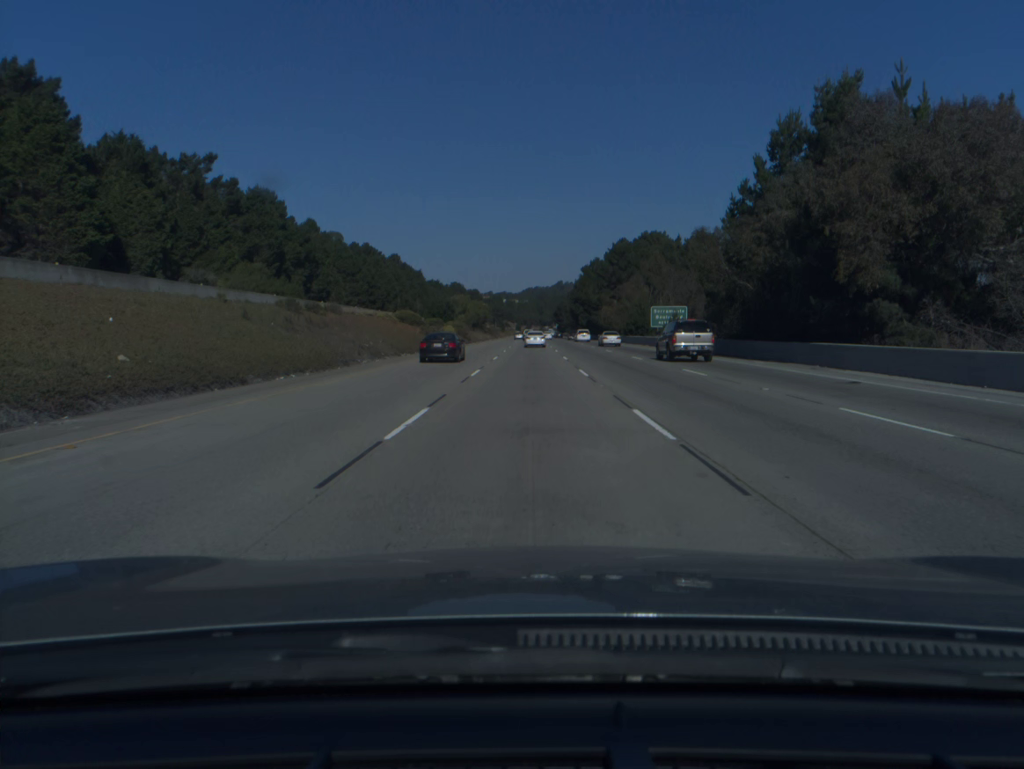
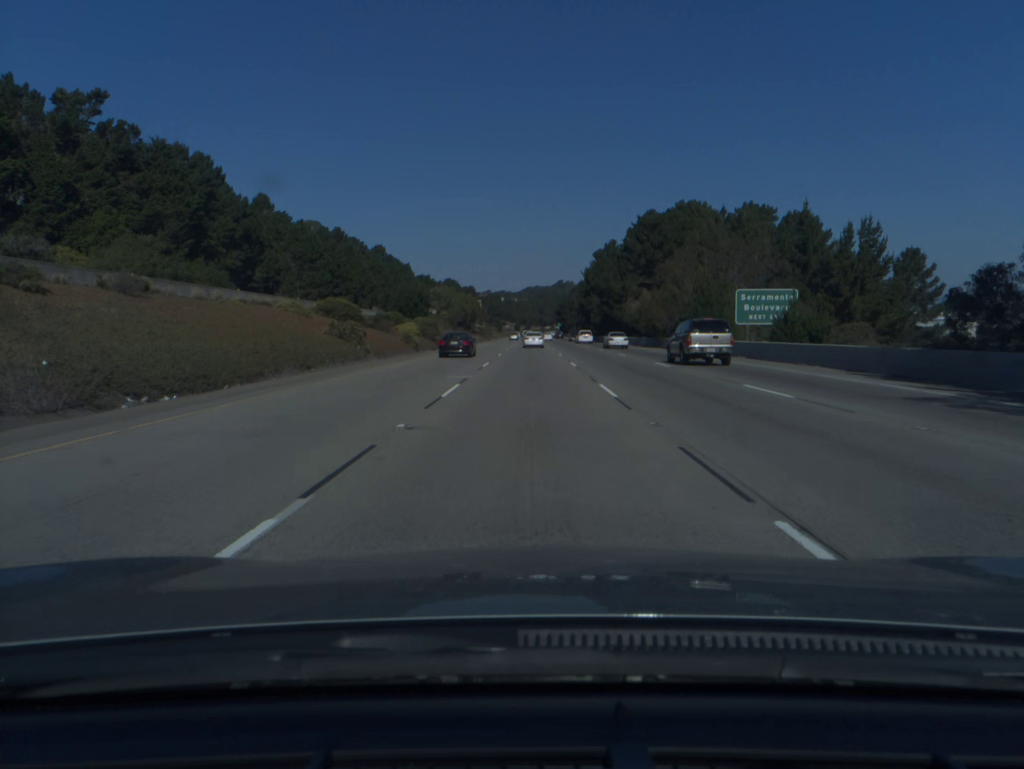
(0.0, +37.3) m; 0°
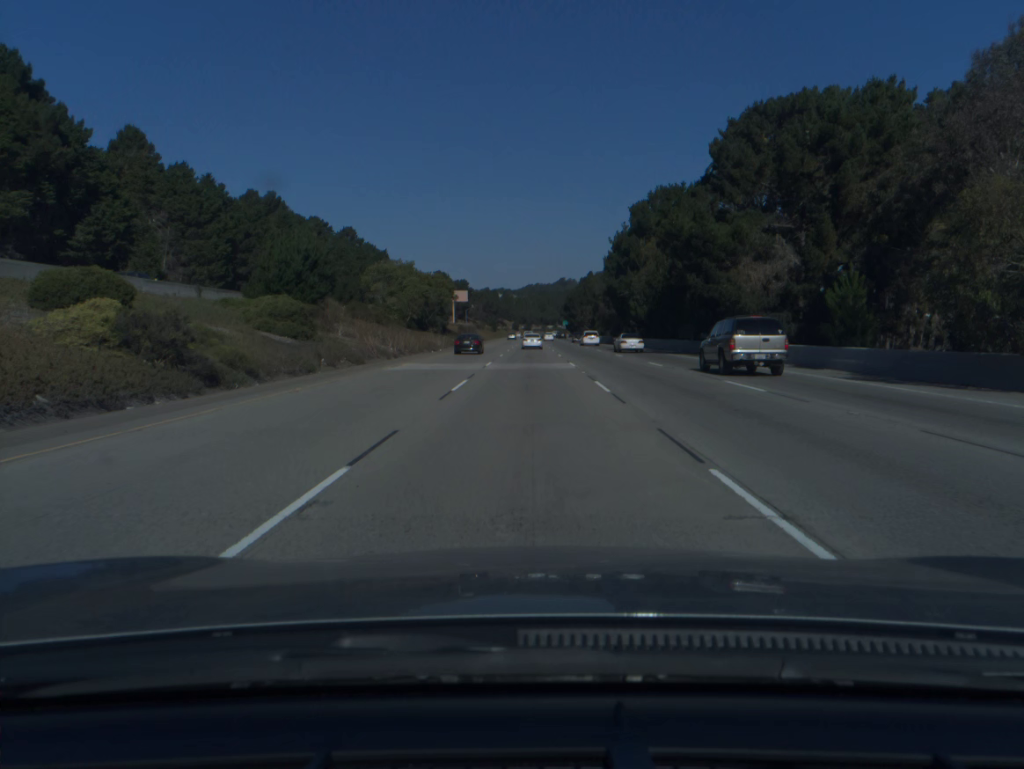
(0.0, +56.2) m; 0°
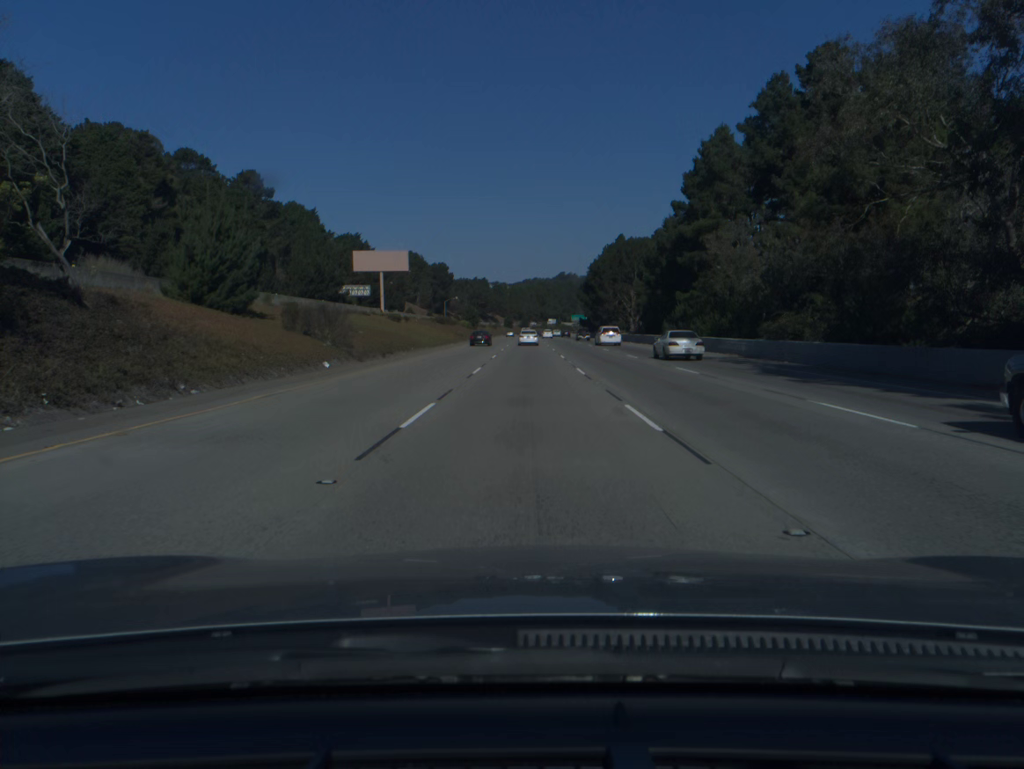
(+0.1, +95.0) m; 0°
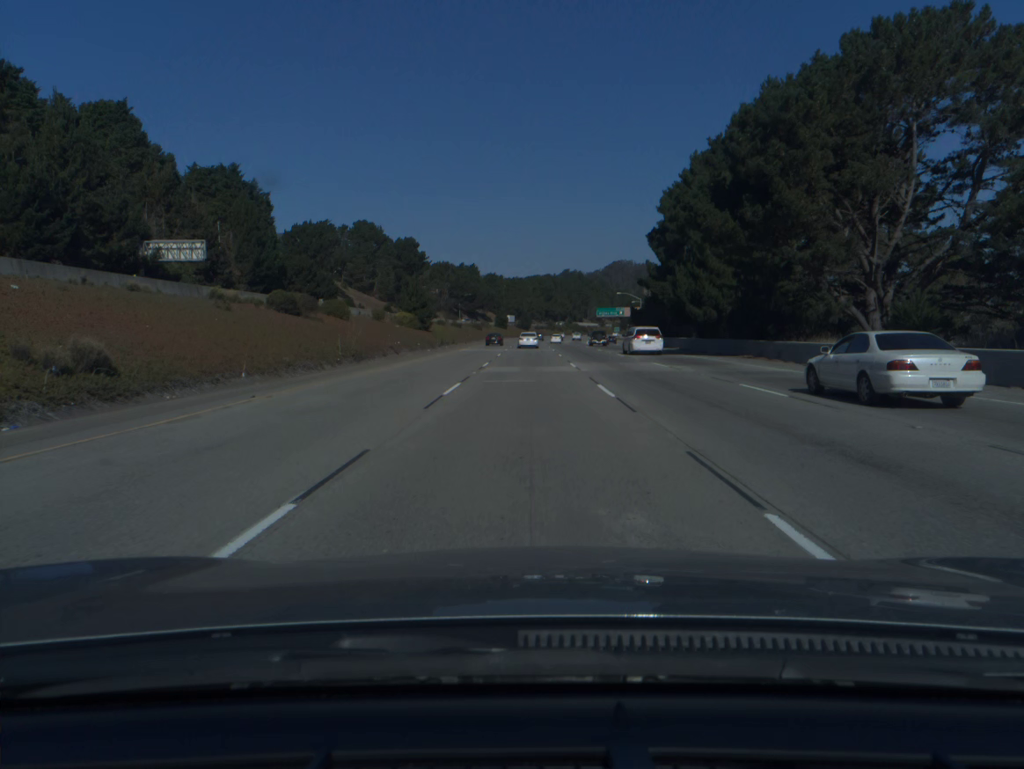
(-0.3, +96.4) m; 0°
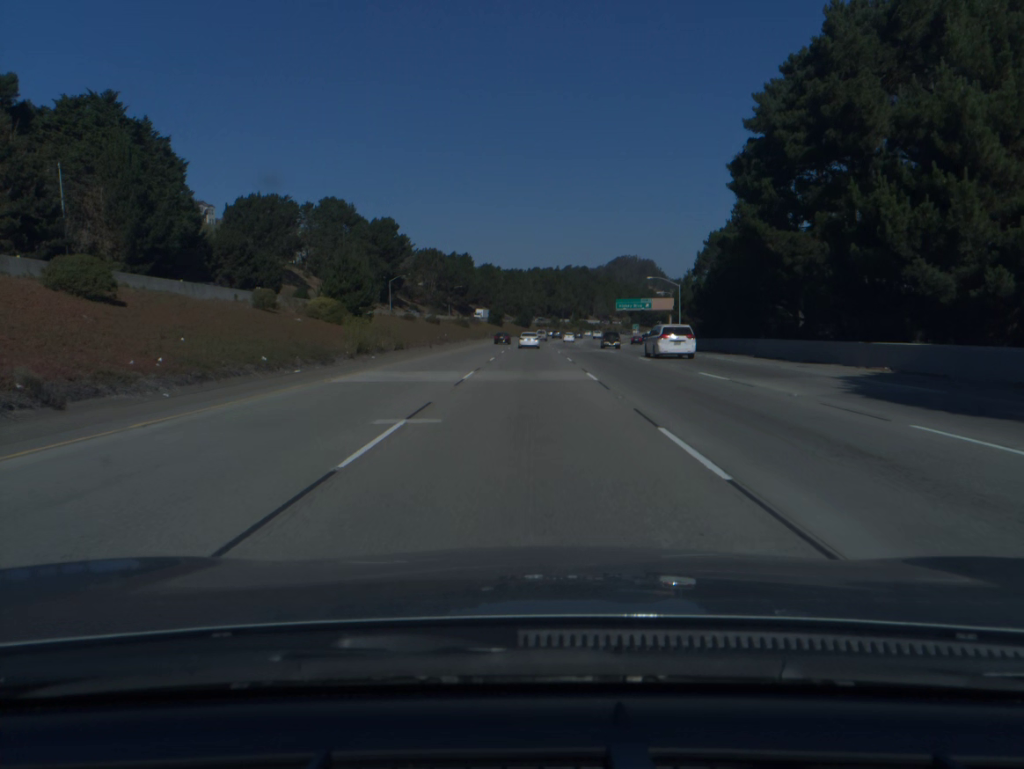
(0.0, +38.7) m; 0°
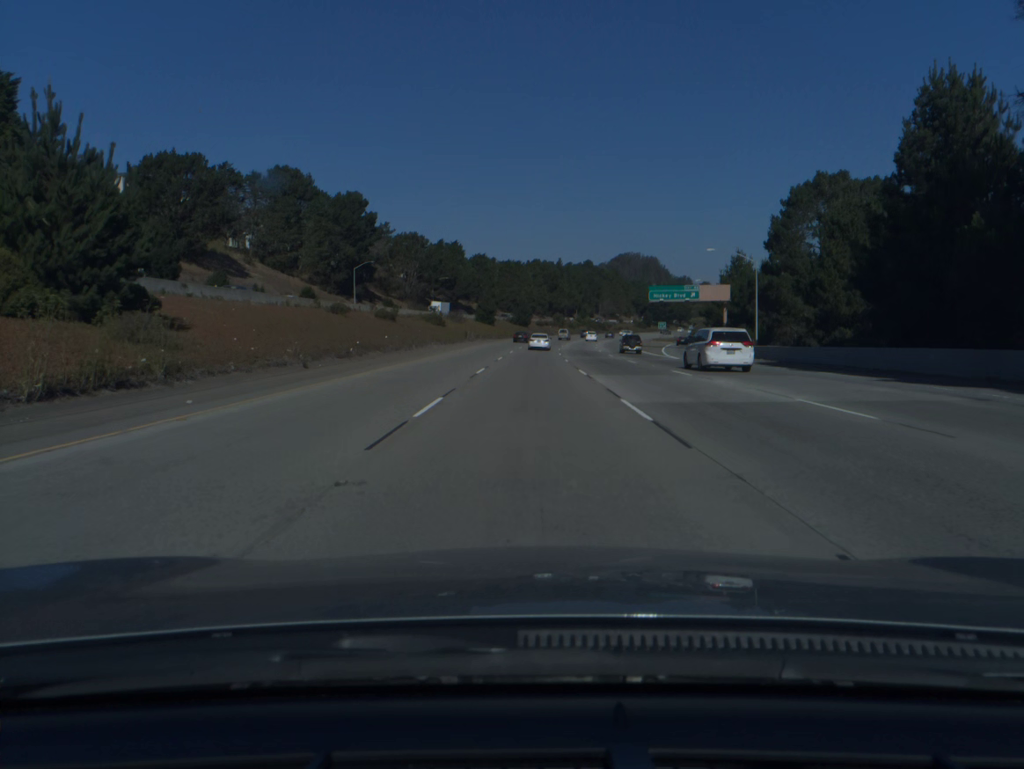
(0.0, +38.6) m; 0°
